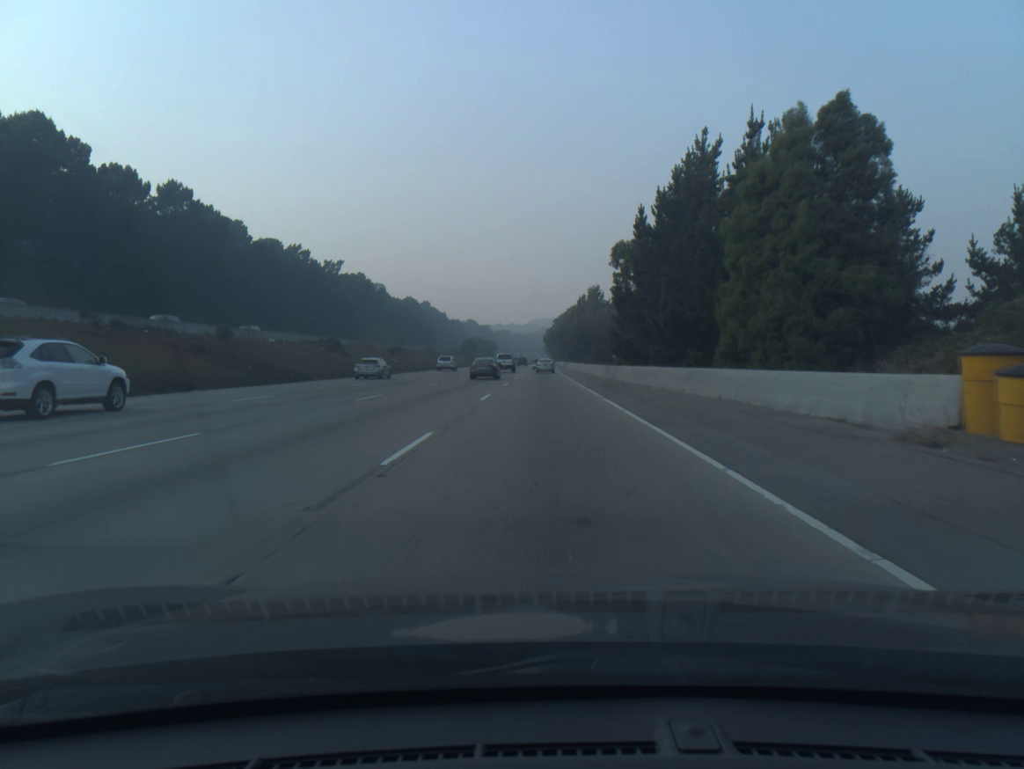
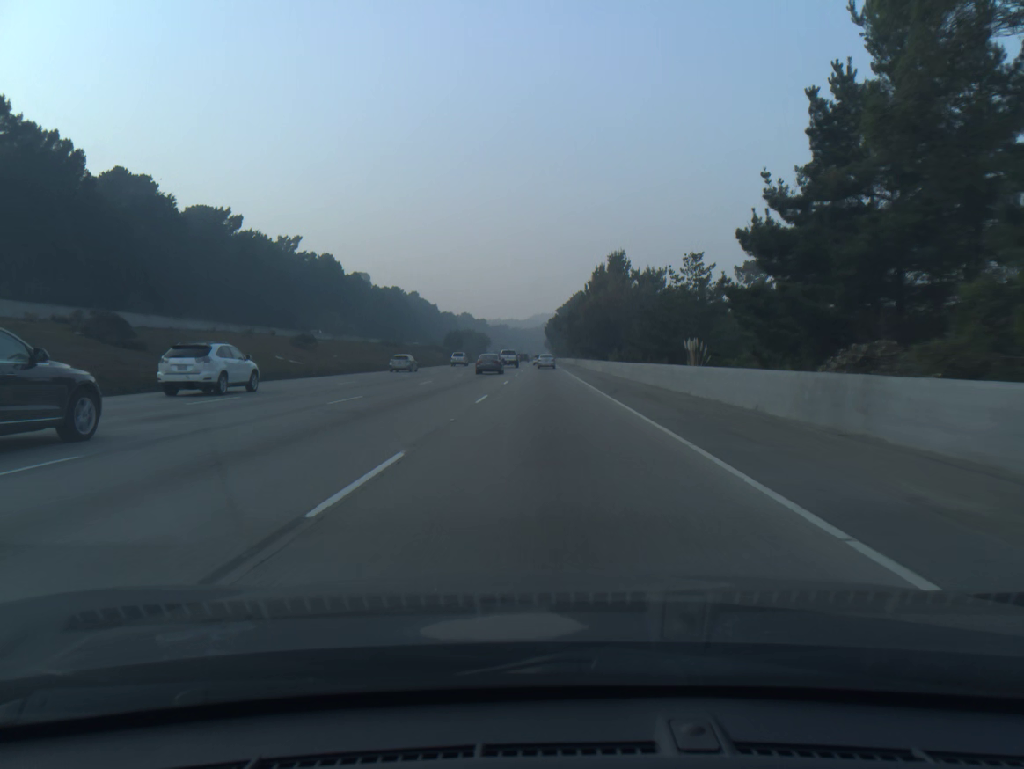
(0.0, +47.1) m; 0°
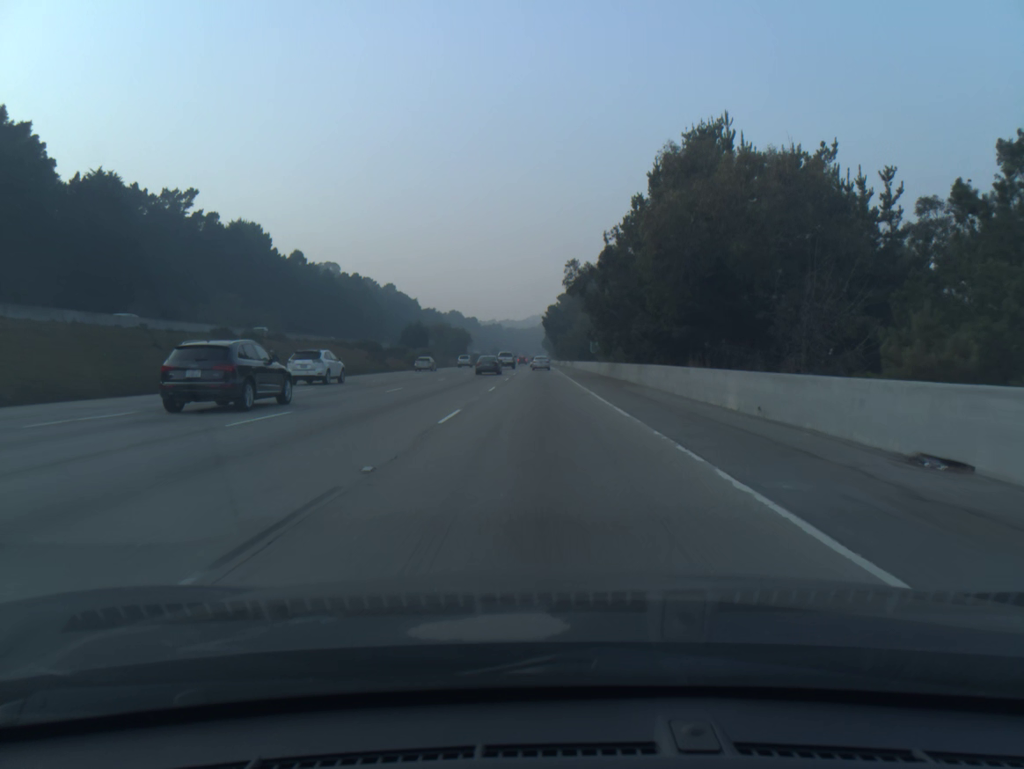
(+0.2, +64.4) m; 0°
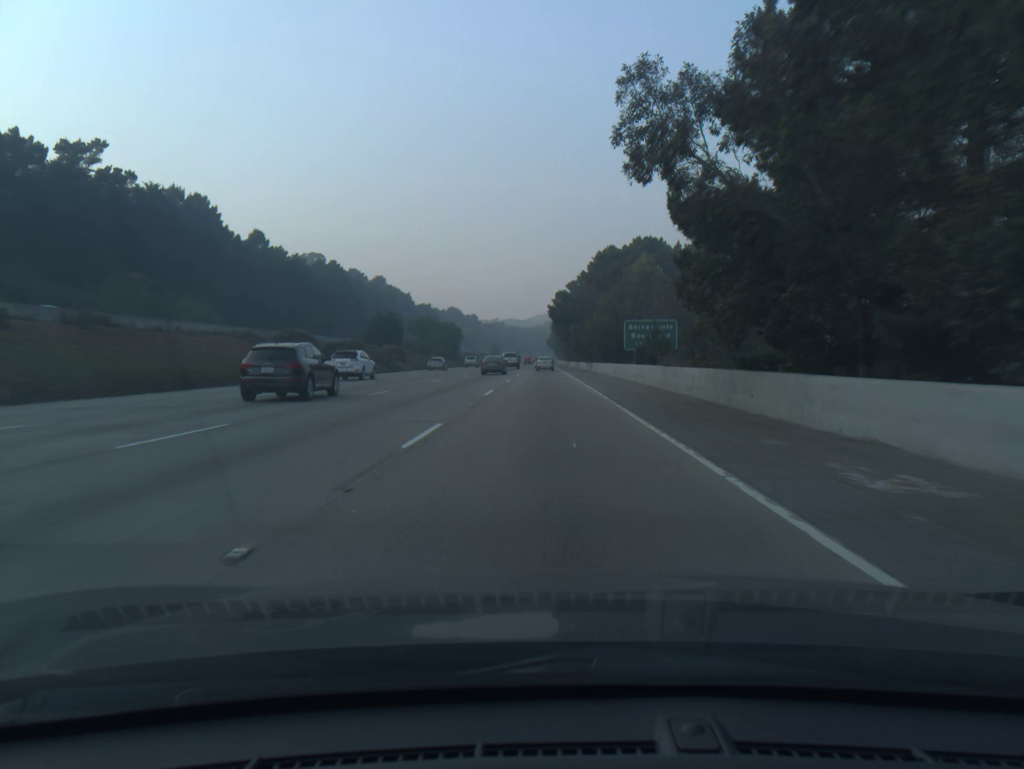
(-0.1, +32.9) m; 0°
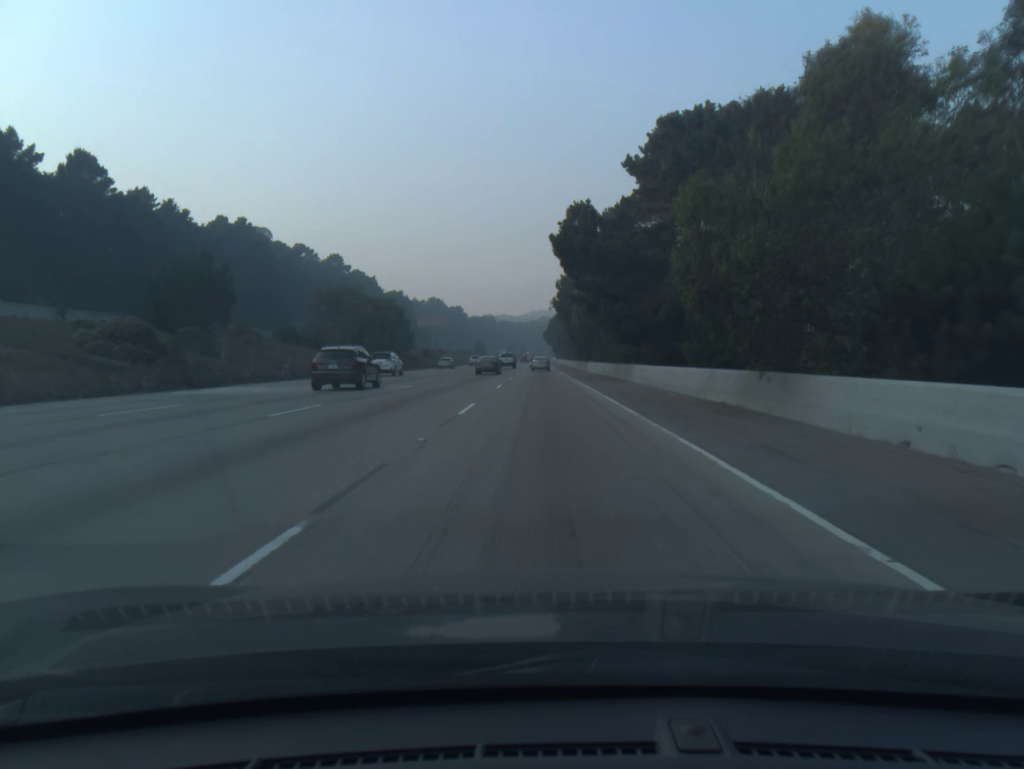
(+0.1, +67.0) m; 0°
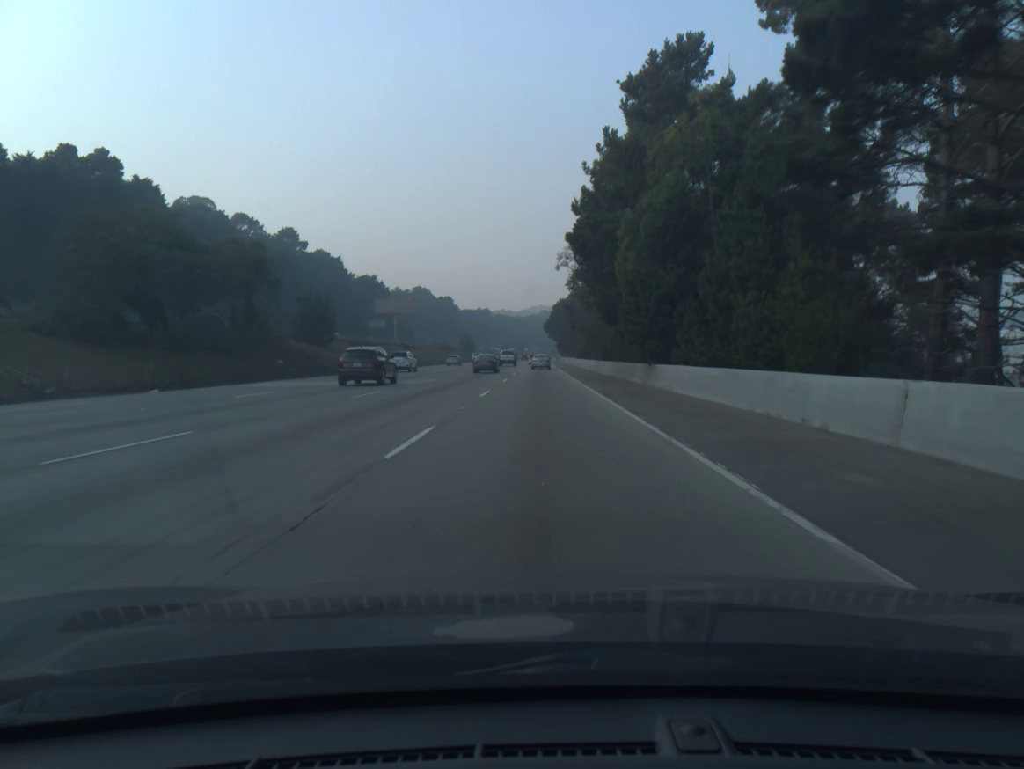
(+0.1, +50.9) m; 0°
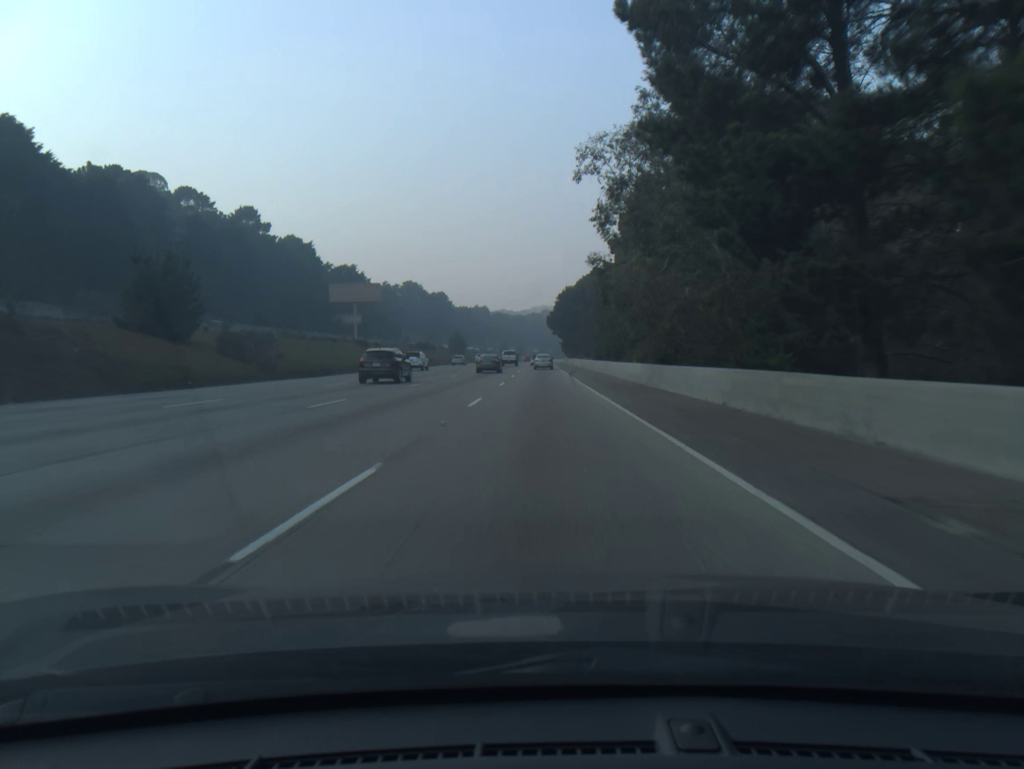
(0.0, +34.0) m; 0°
